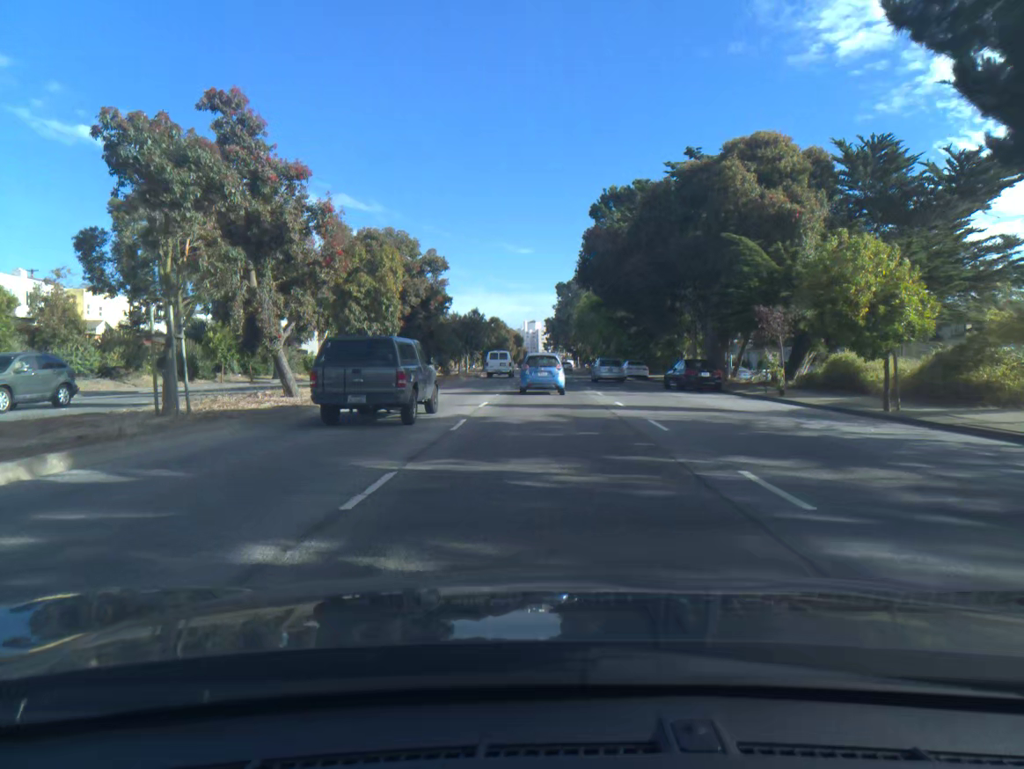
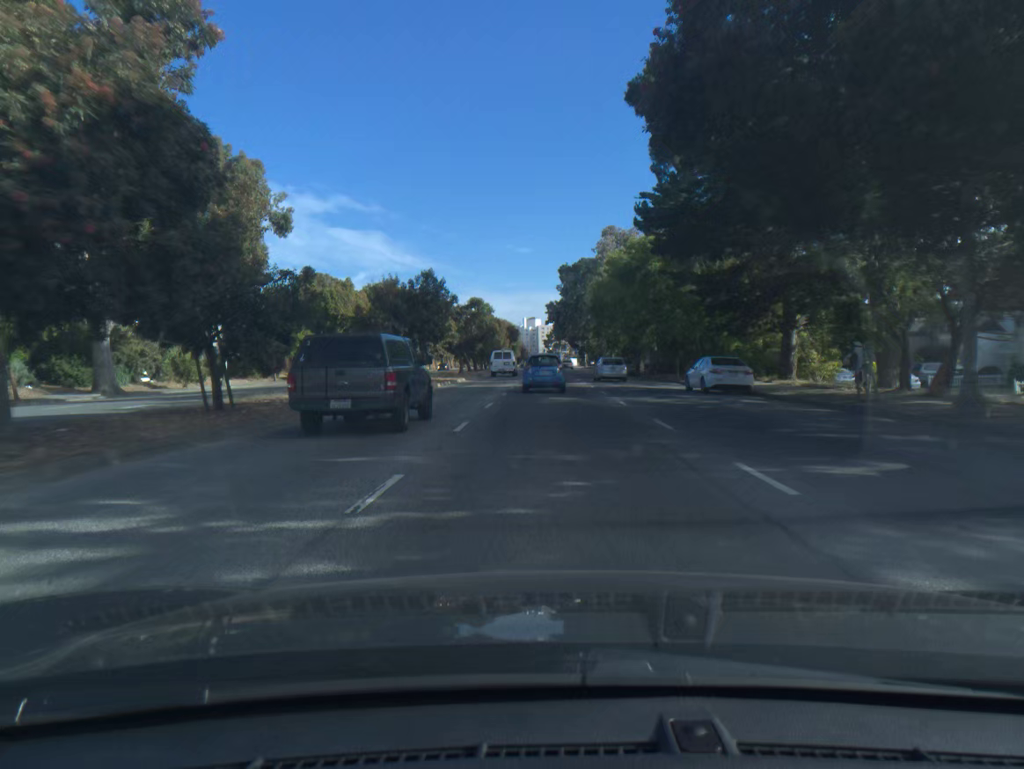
(-0.1, +28.6) m; 0°
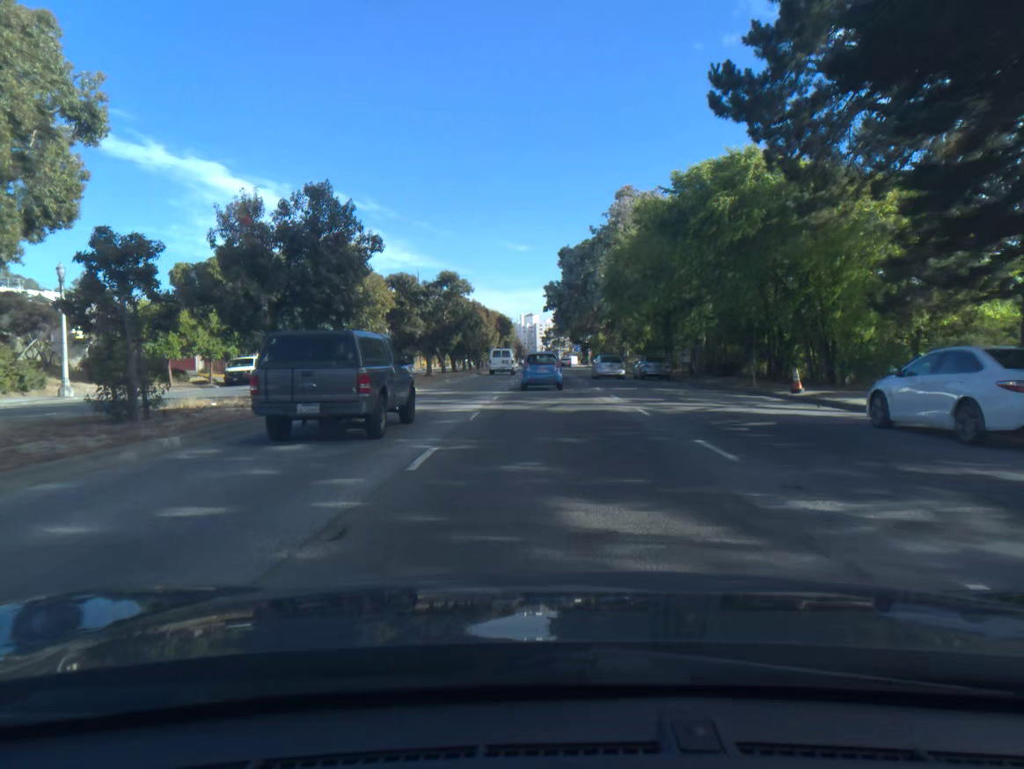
(0.0, +19.3) m; 0°
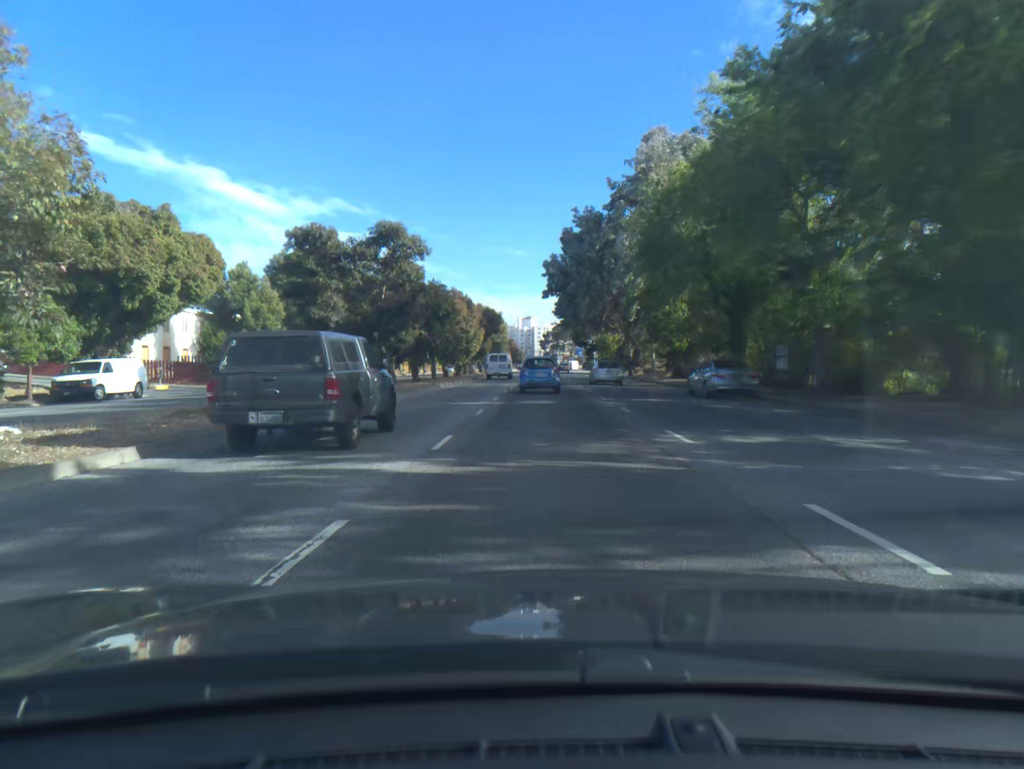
(0.0, +19.3) m; 0°
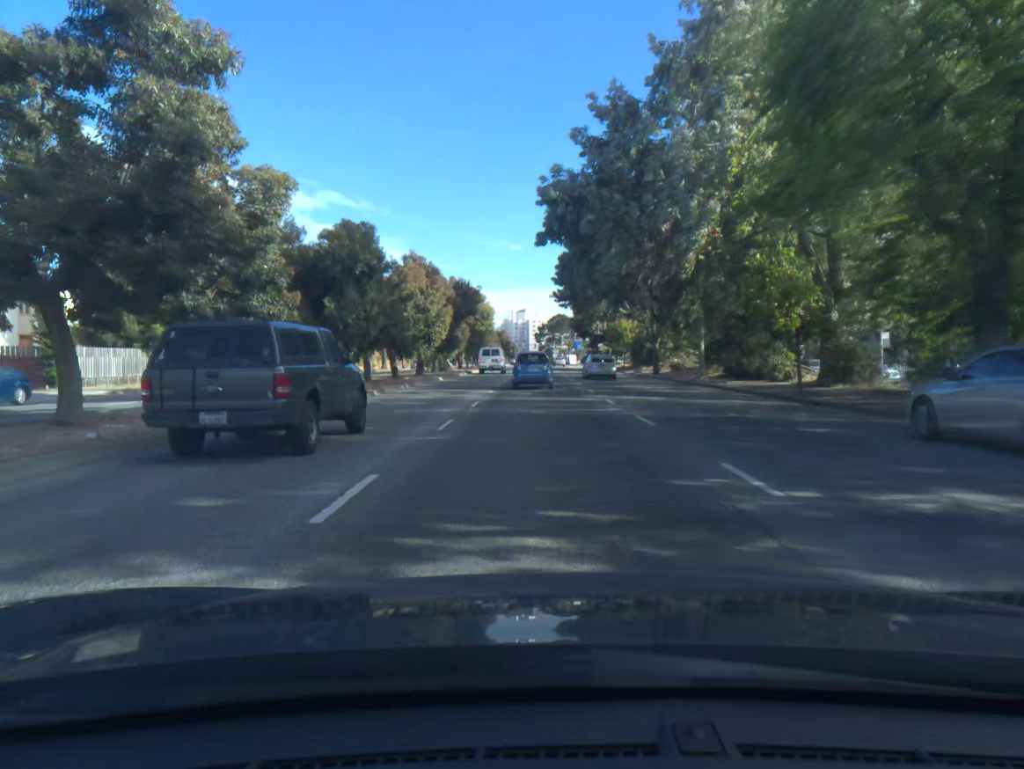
(+0.1, +19.8) m; 0°
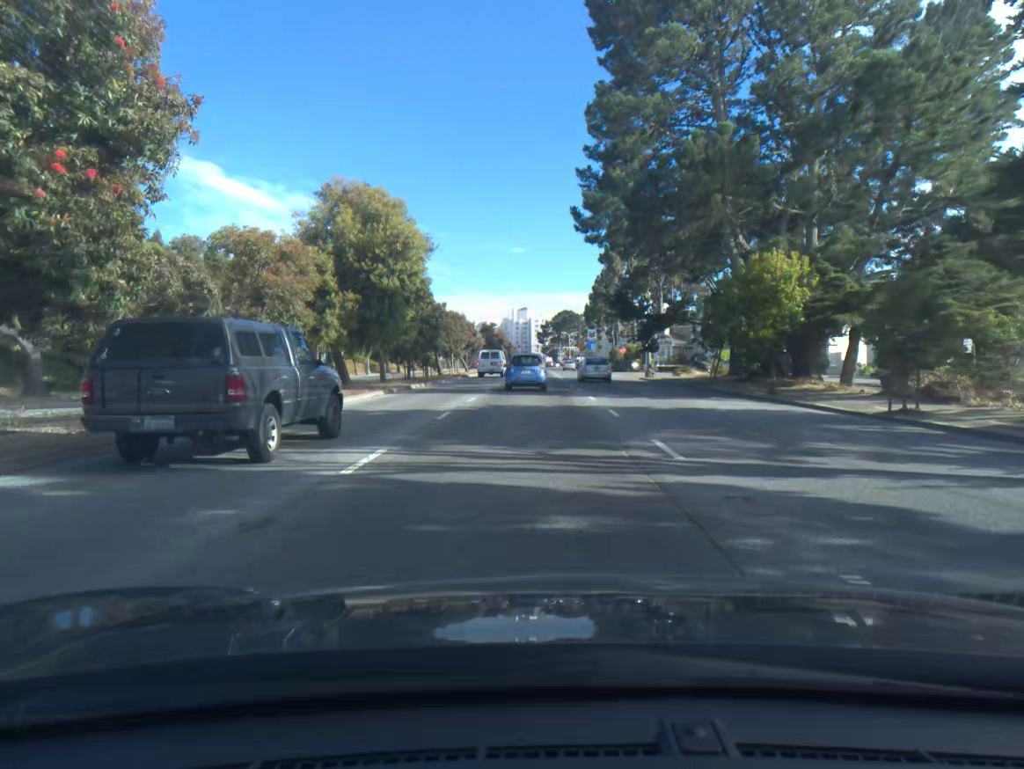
(-0.1, +47.8) m; 0°
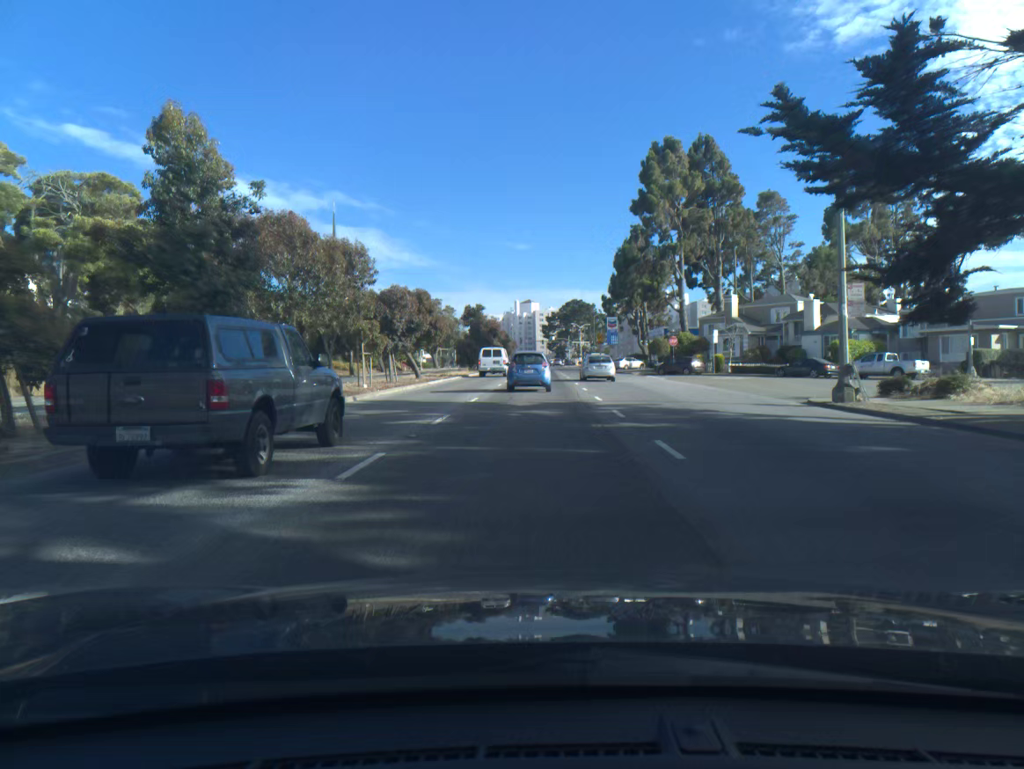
(-0.1, +36.8) m; 0°
